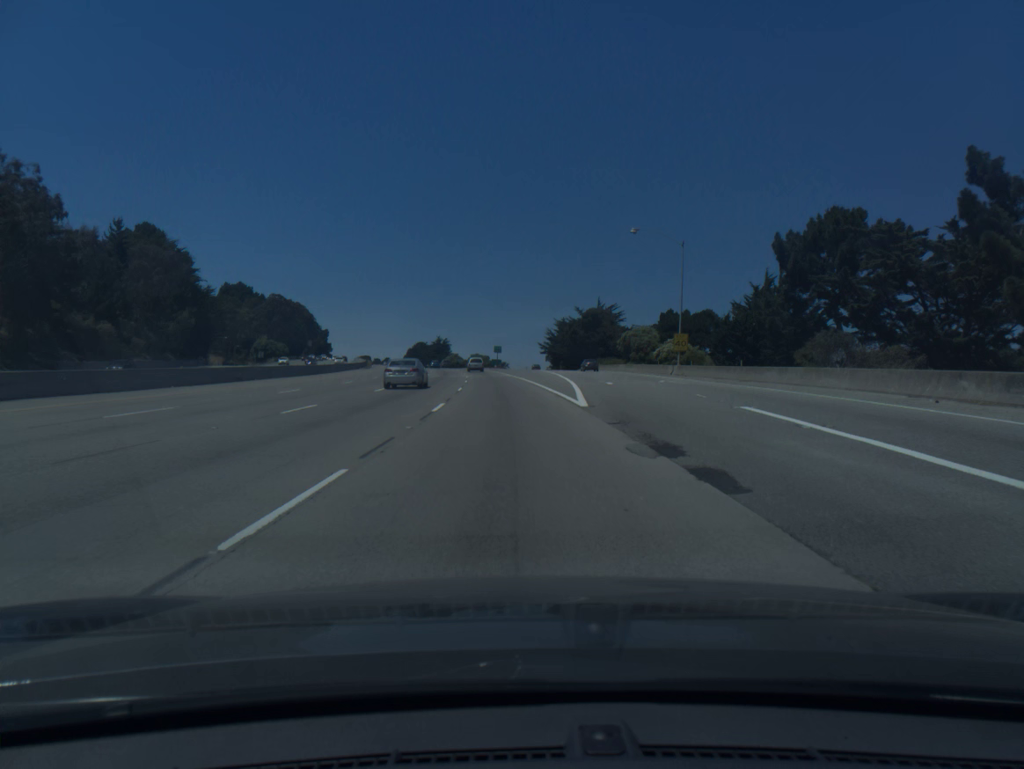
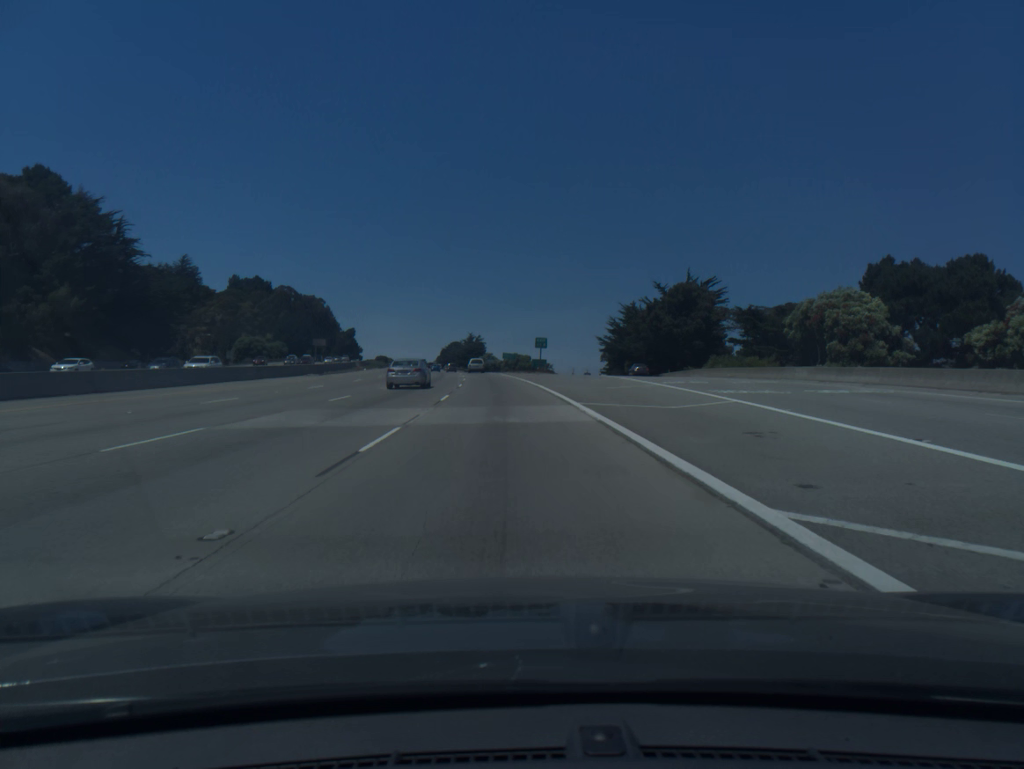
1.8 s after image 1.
(-1.4, +52.6) m; -3°
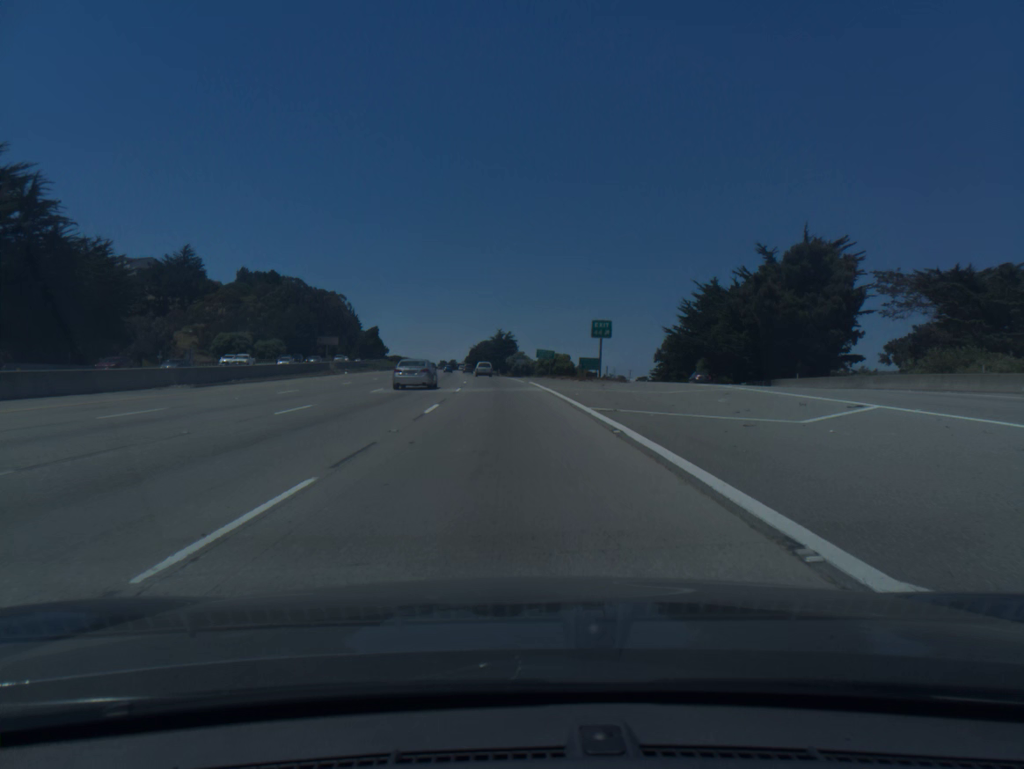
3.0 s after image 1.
(-0.7, +35.6) m; -2°
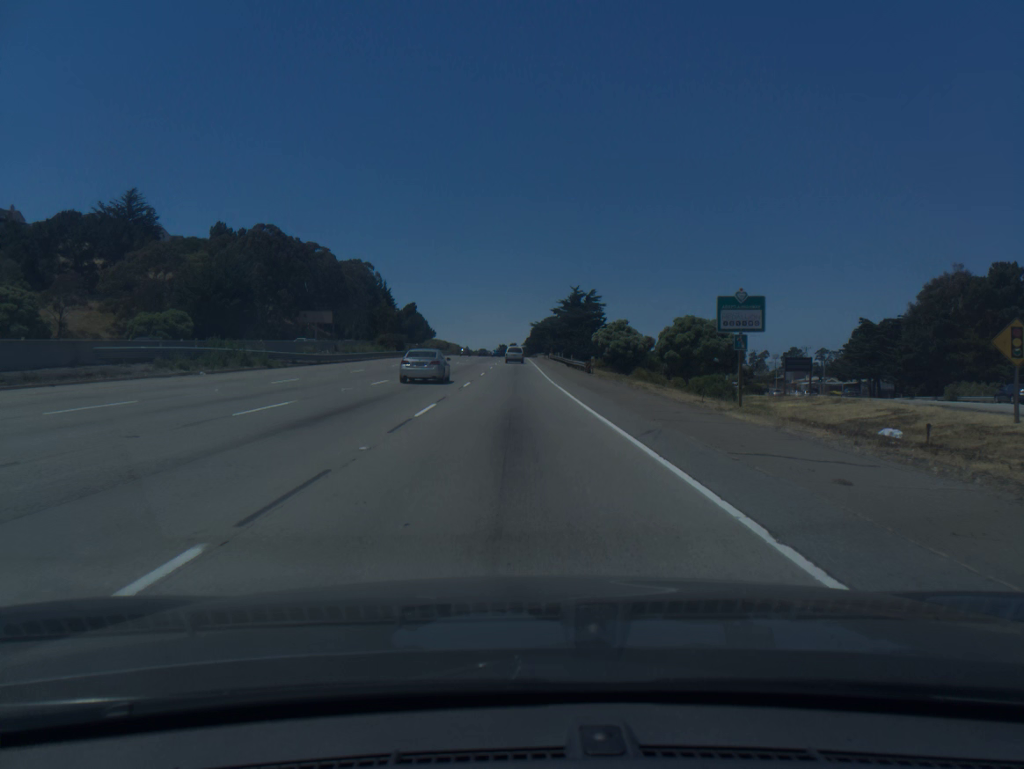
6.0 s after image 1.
(-4.2, +90.9) m; -5°
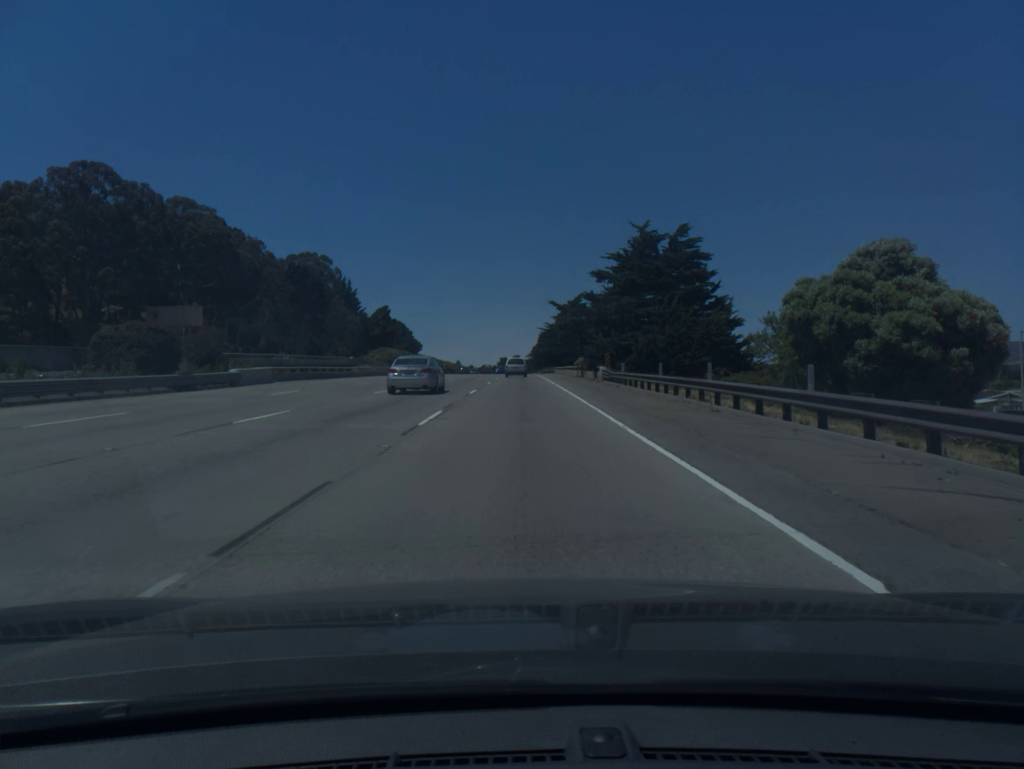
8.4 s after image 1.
(-0.4, +73.7) m; 0°
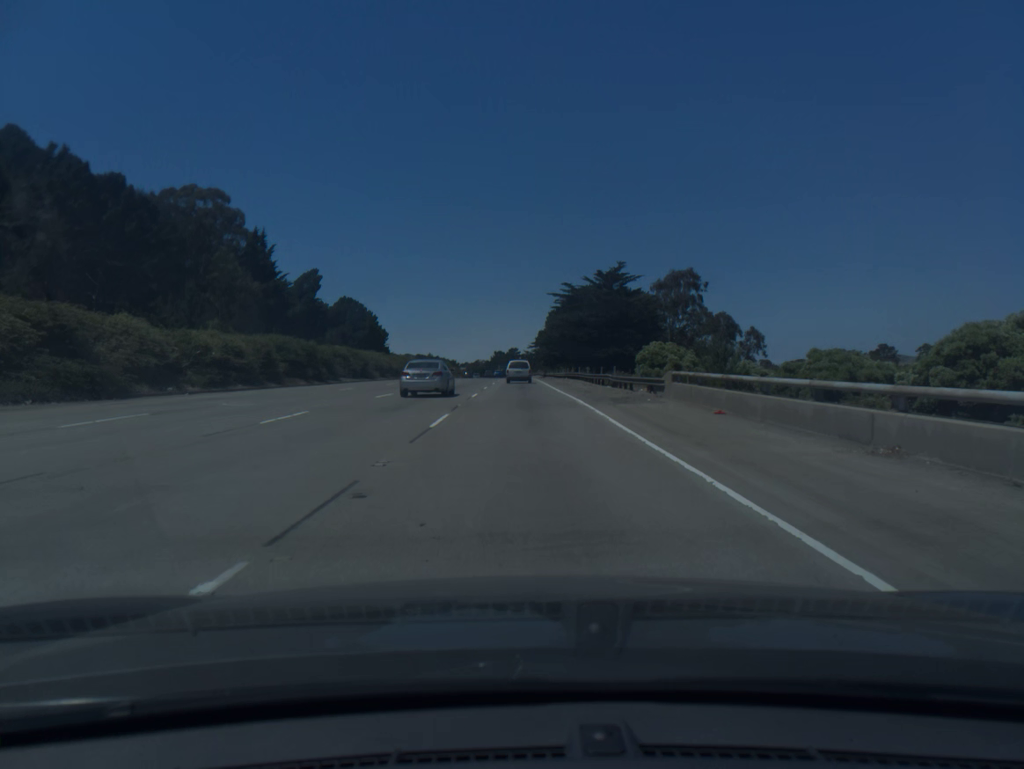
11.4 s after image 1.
(0.0, +87.4) m; 0°
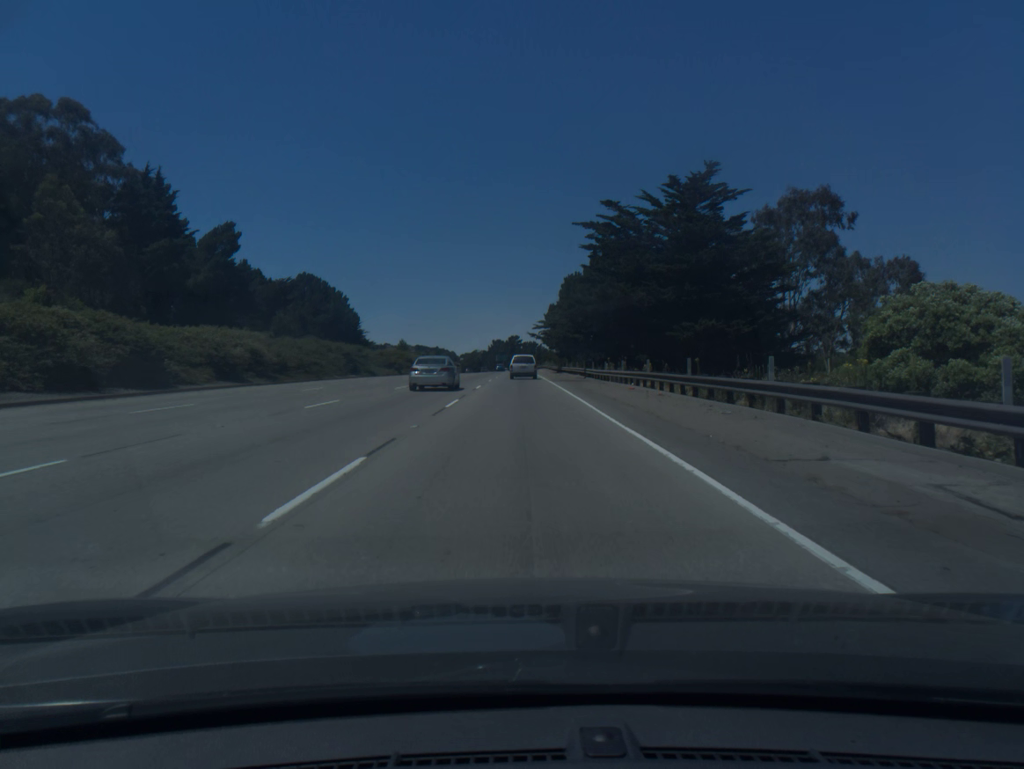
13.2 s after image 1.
(0.0, +50.6) m; 0°
